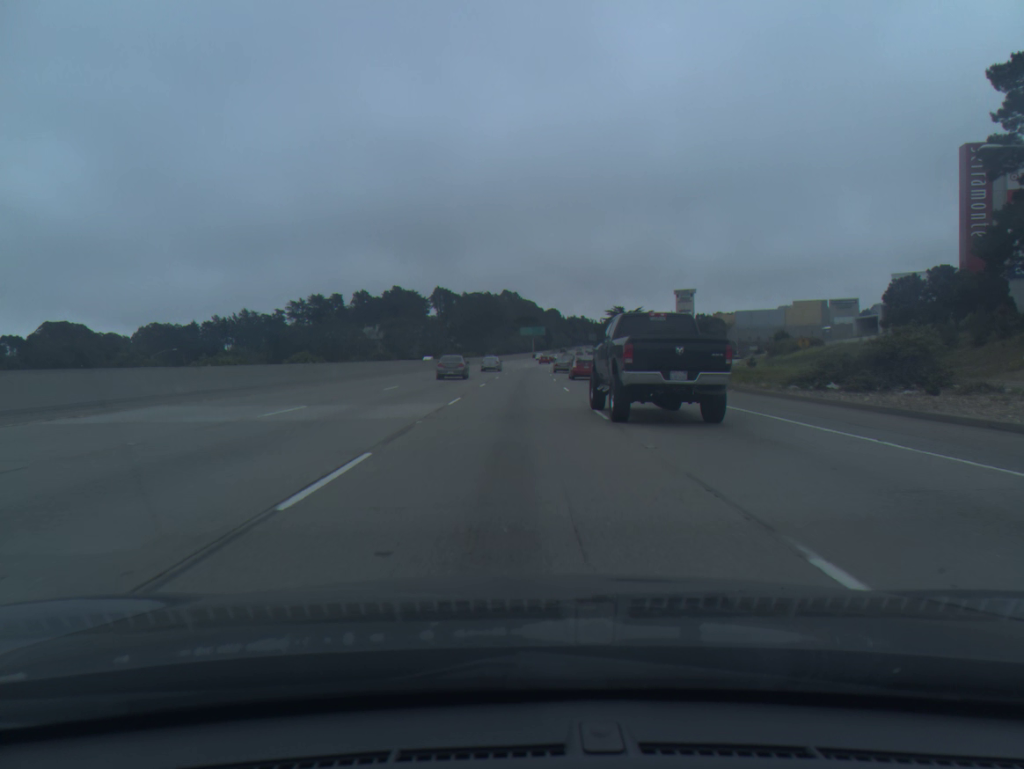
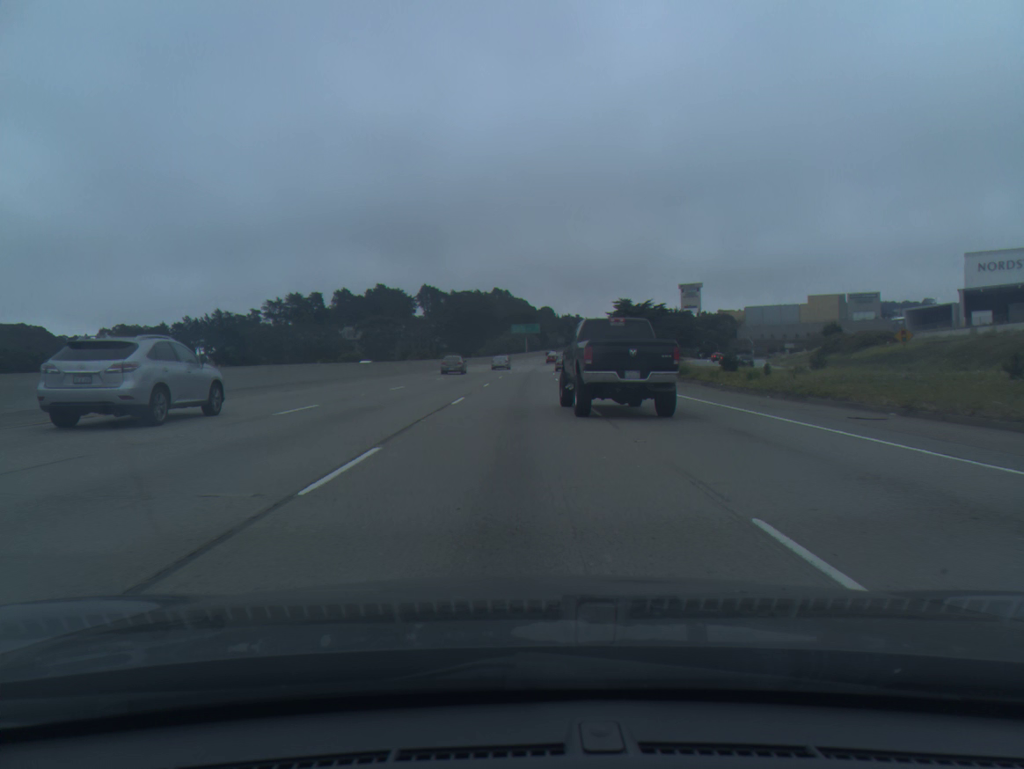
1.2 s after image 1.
(+0.2, +28.2) m; +1°
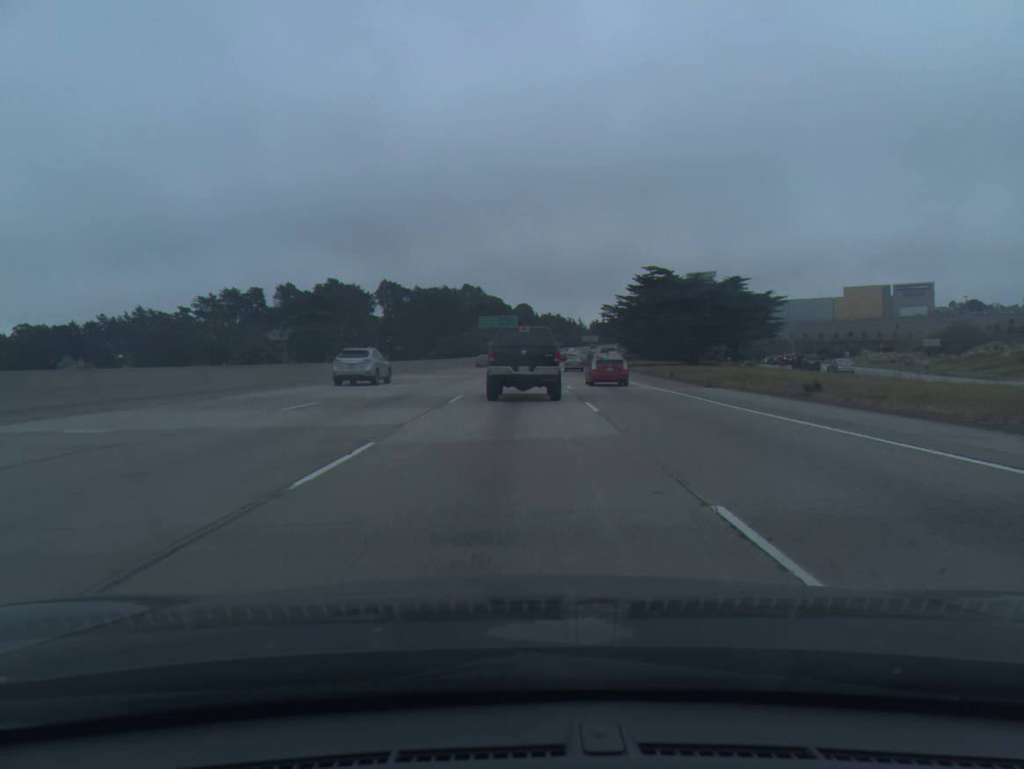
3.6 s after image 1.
(+1.0, +58.0) m; +2°
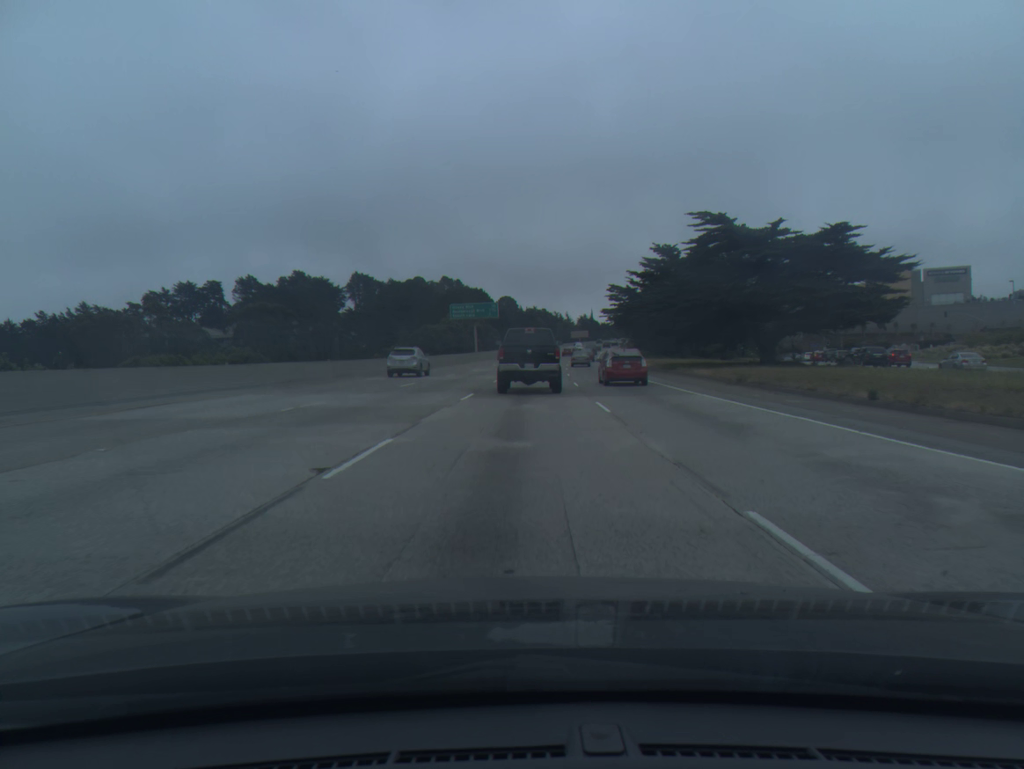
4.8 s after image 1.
(+0.3, +29.4) m; +1°
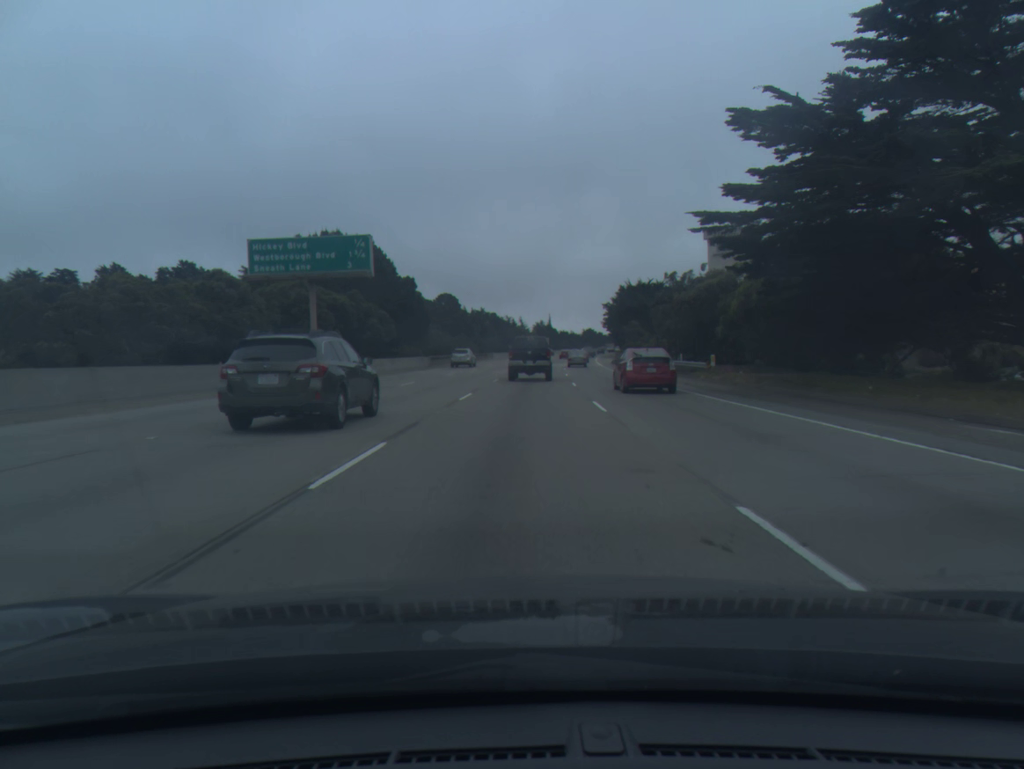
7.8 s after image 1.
(+2.5, +73.0) m; +3°
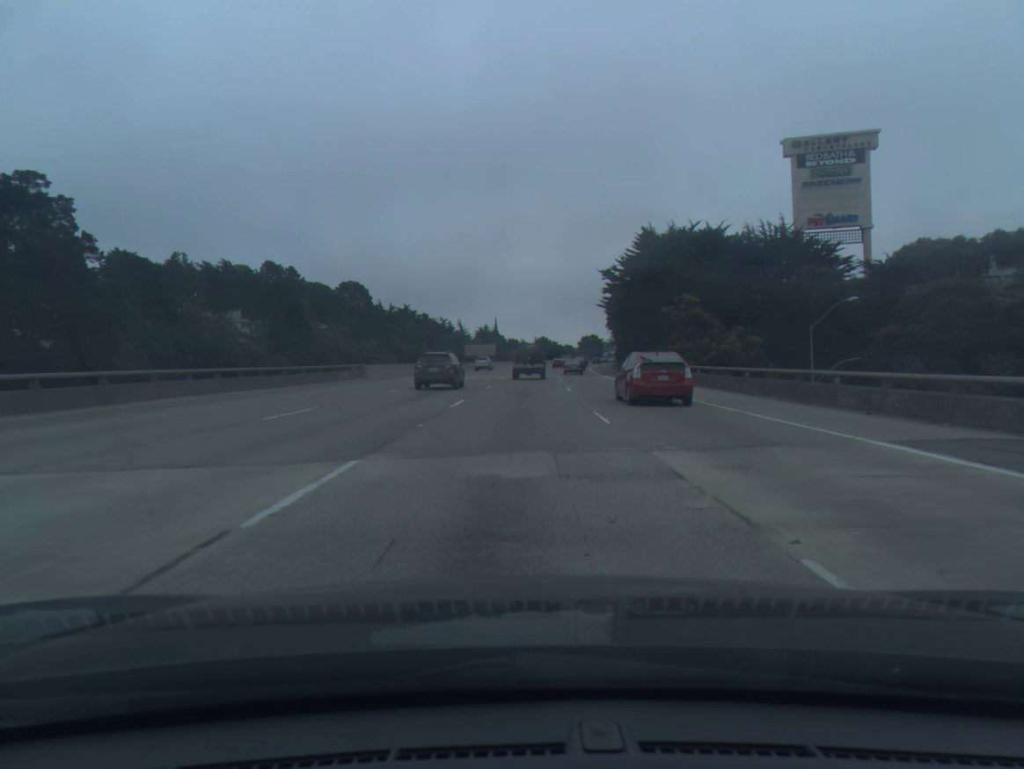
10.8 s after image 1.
(+2.5, +74.1) m; +4°
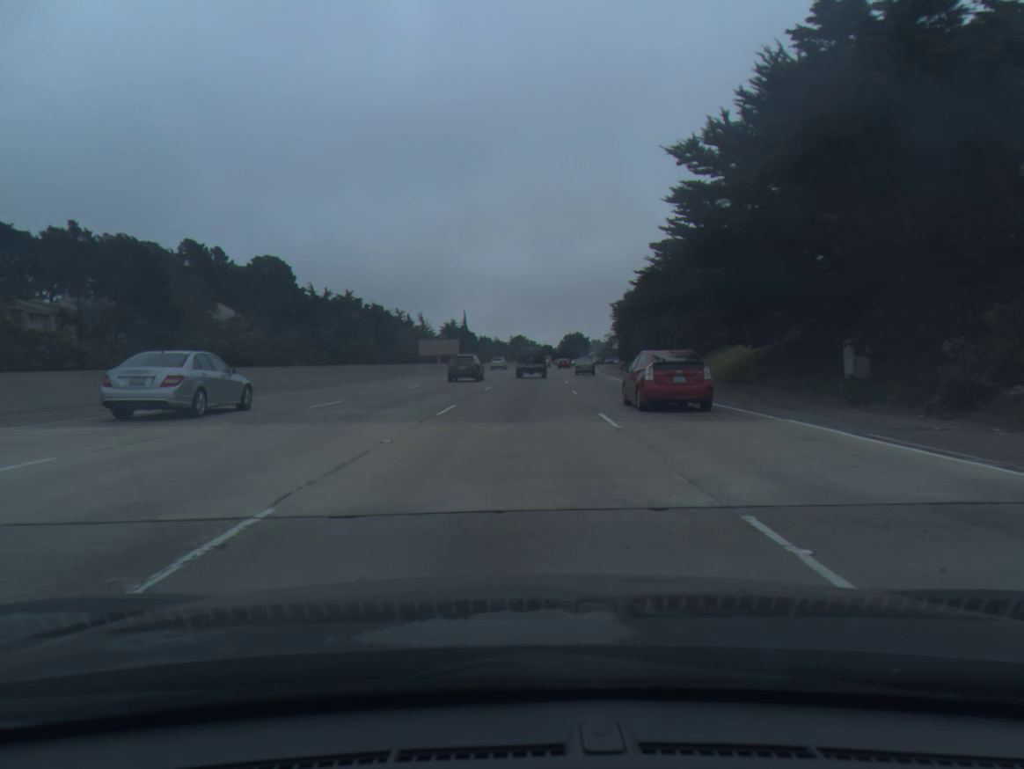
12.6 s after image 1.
(+0.8, +46.0) m; +2°
